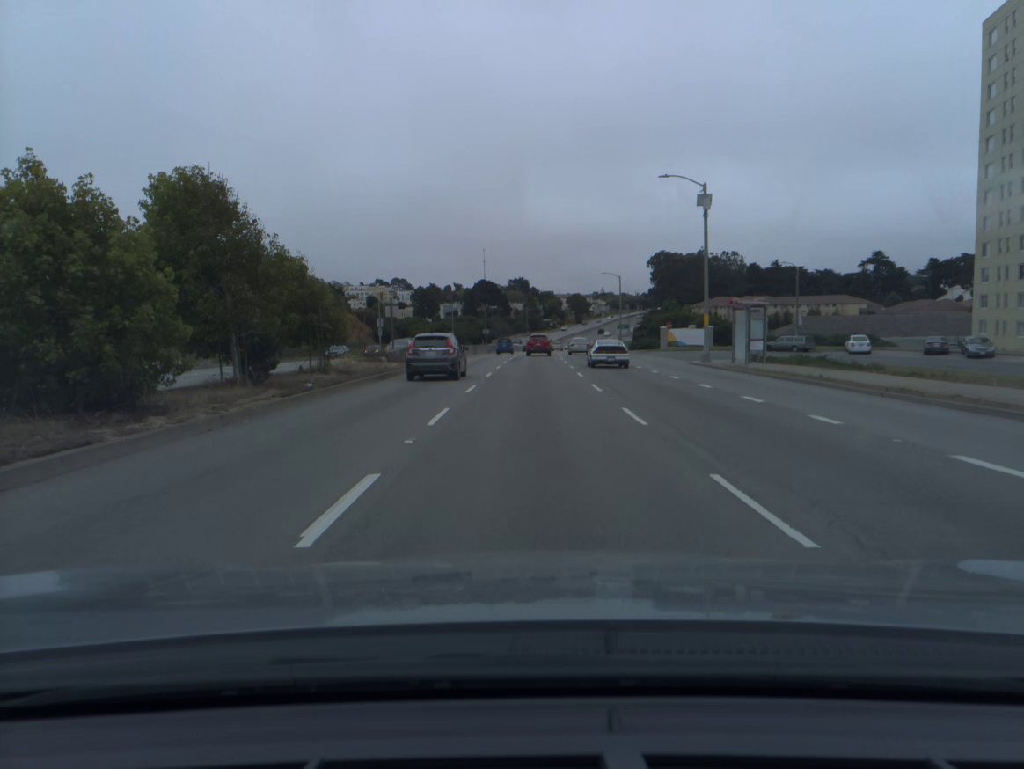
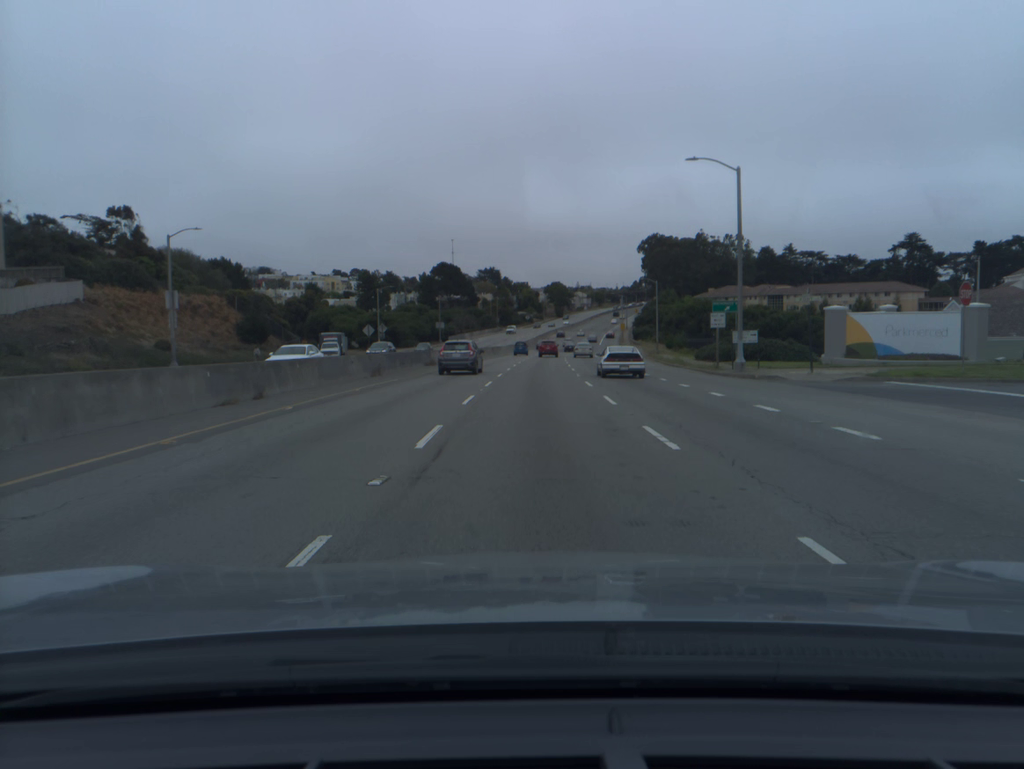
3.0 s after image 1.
(+0.9, +61.5) m; +2°
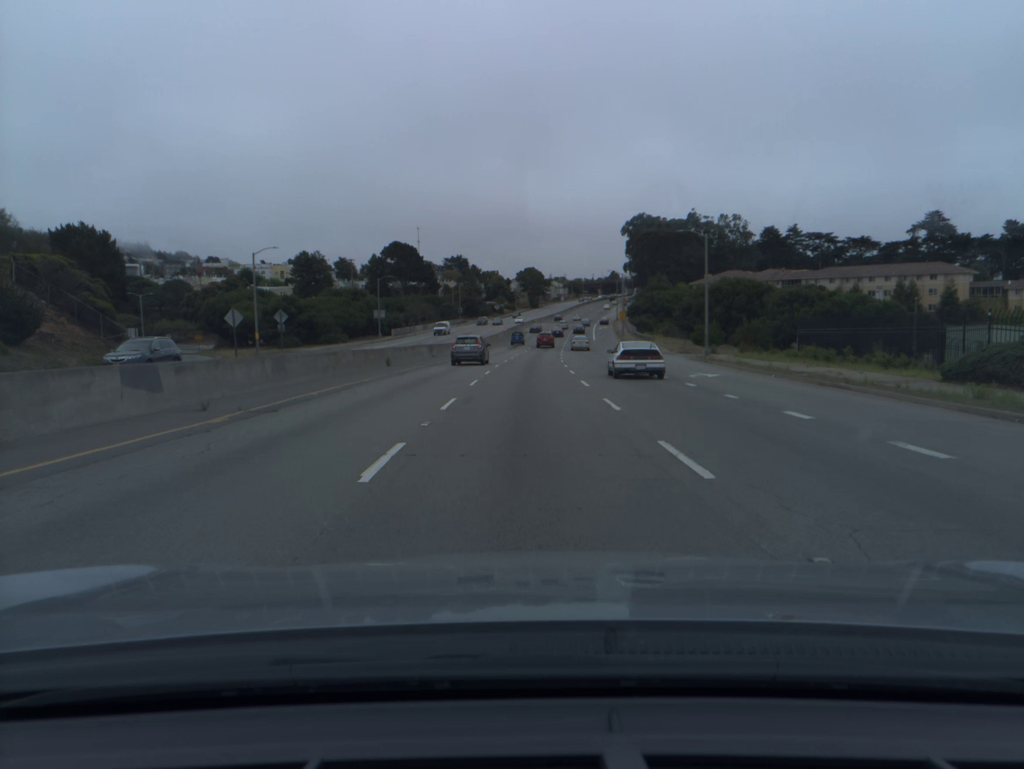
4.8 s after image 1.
(+0.7, +39.4) m; +2°
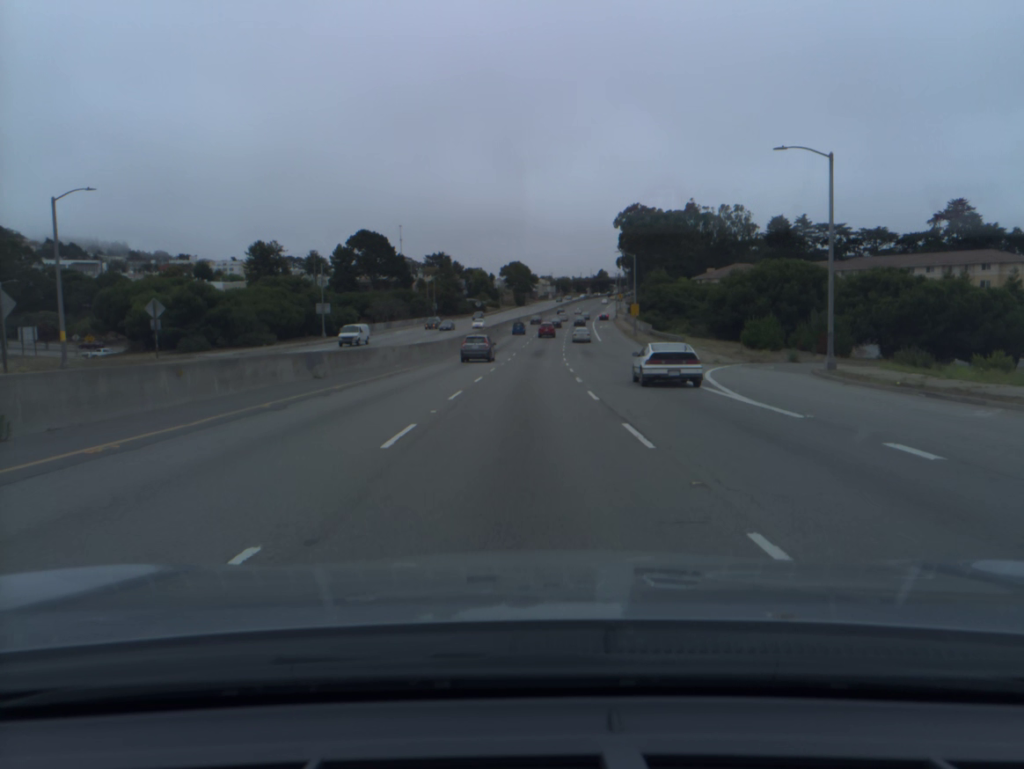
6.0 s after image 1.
(+0.3, +27.4) m; +1°
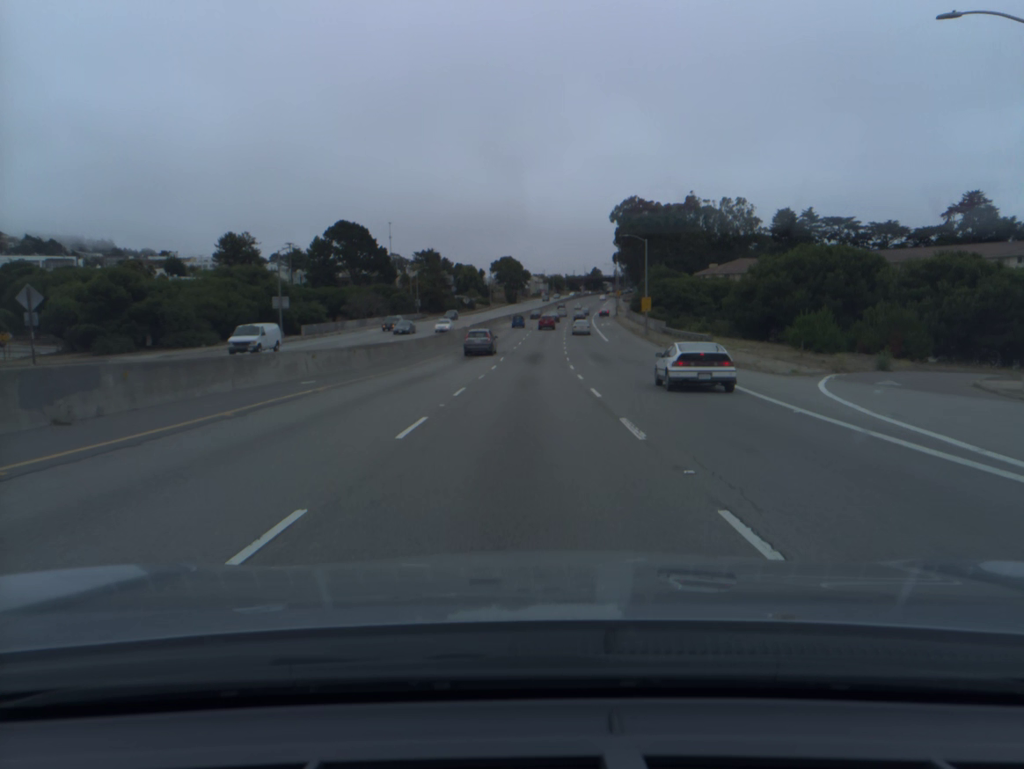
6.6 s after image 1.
(+0.1, +14.0) m; +1°
